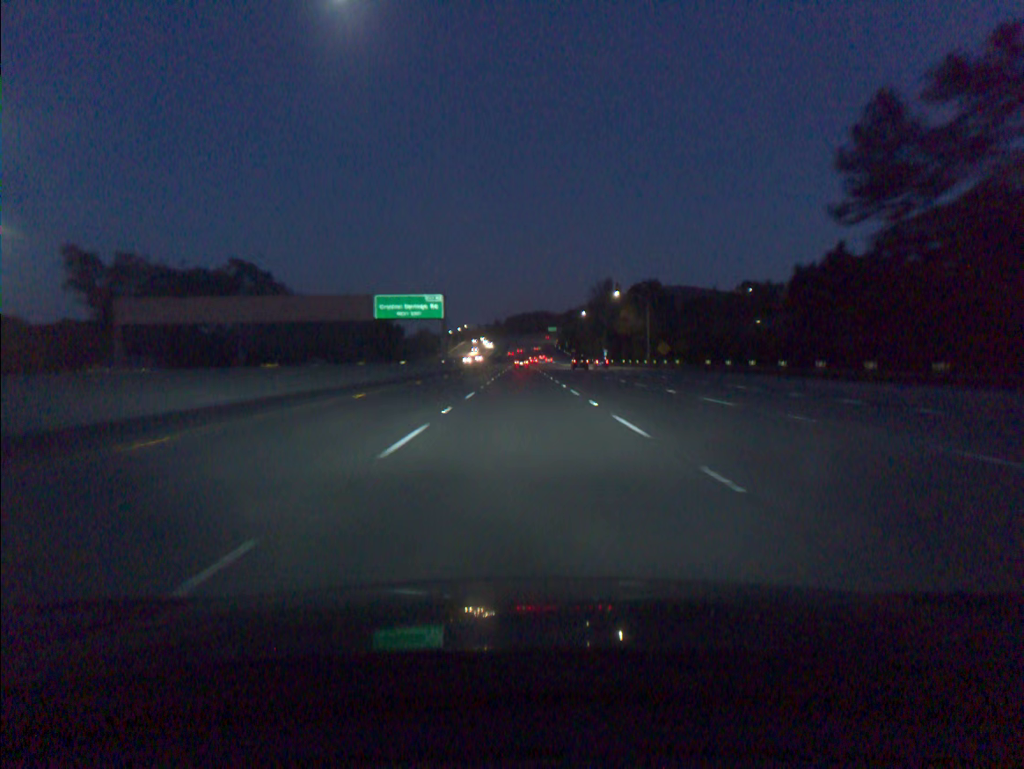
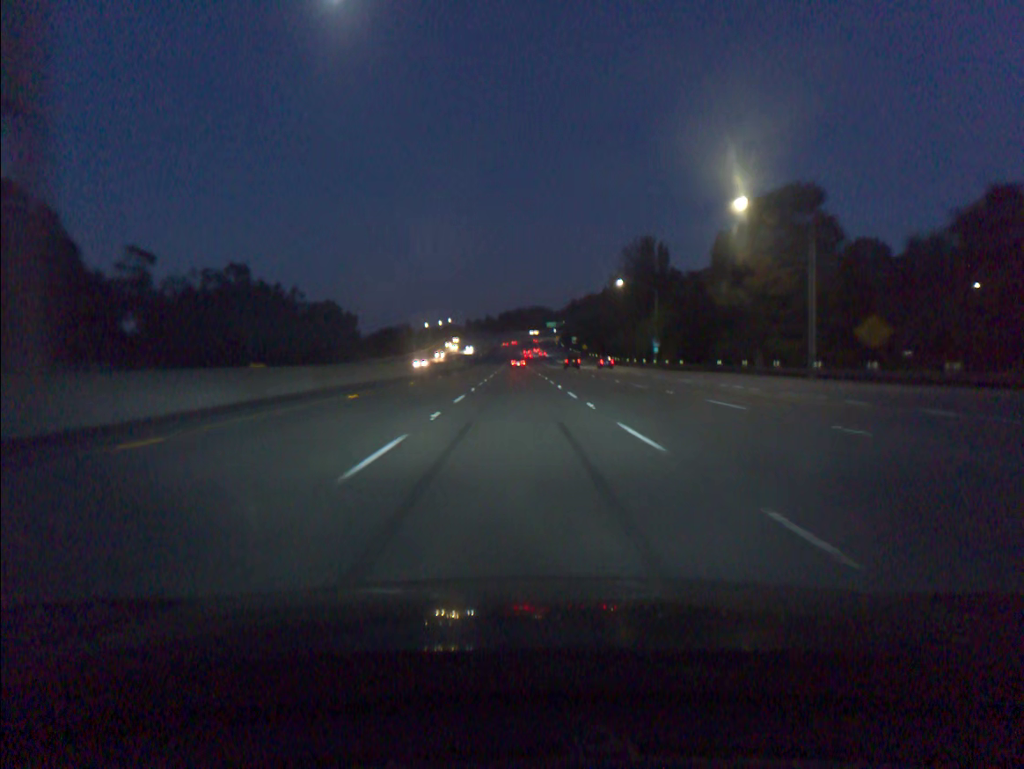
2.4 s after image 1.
(+0.3, +73.2) m; 0°
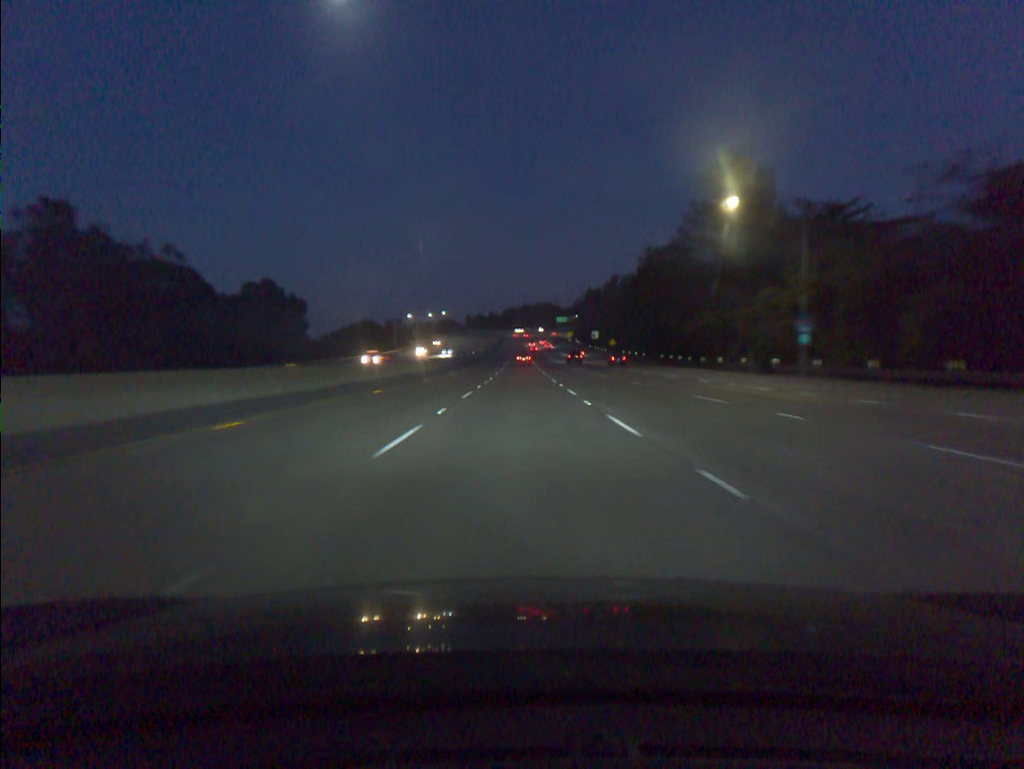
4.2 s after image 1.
(-0.1, +54.9) m; 0°
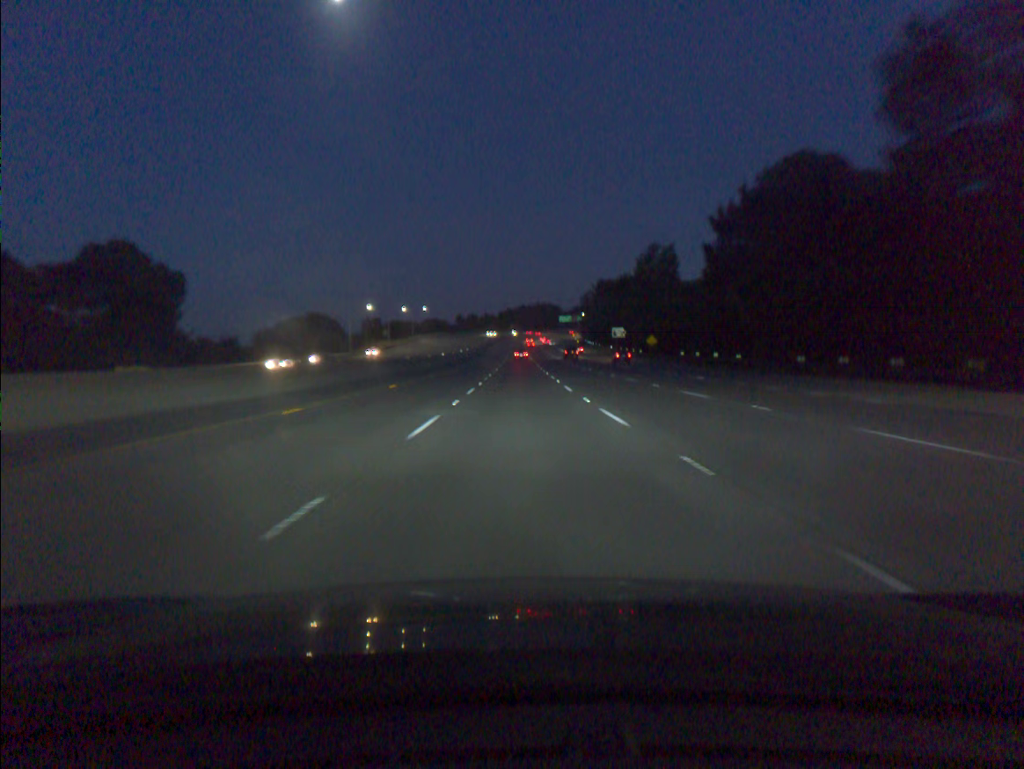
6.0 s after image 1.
(0.0, +54.9) m; 0°
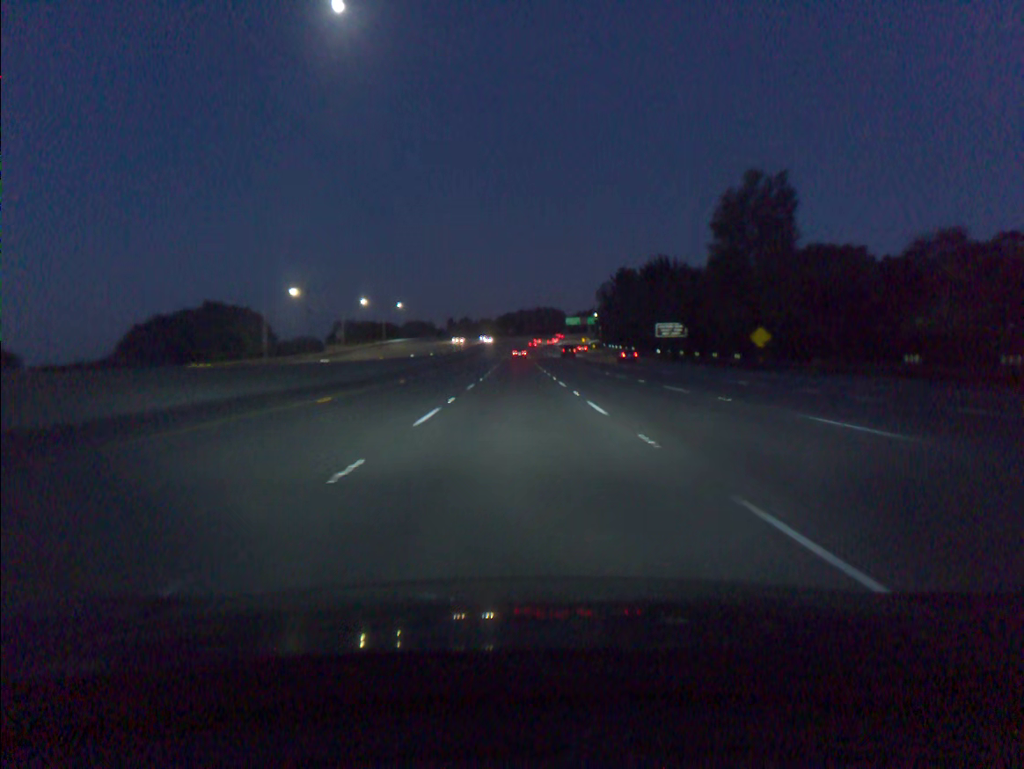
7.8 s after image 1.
(+0.1, +54.9) m; 0°
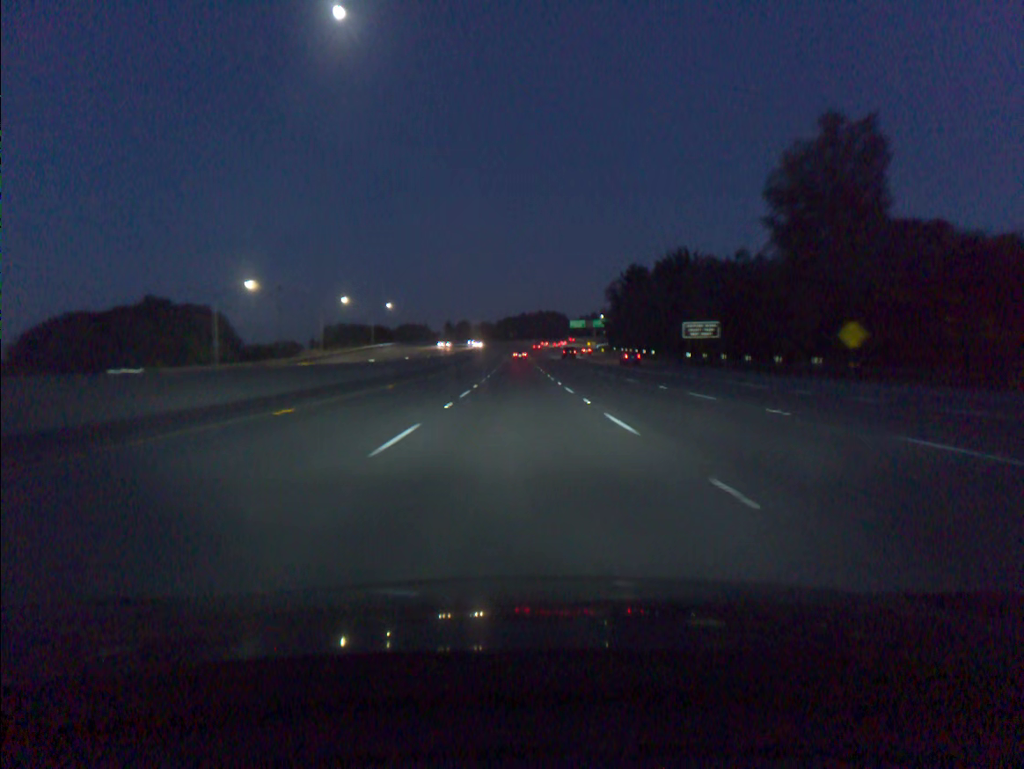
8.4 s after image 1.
(0.0, +18.2) m; 0°
